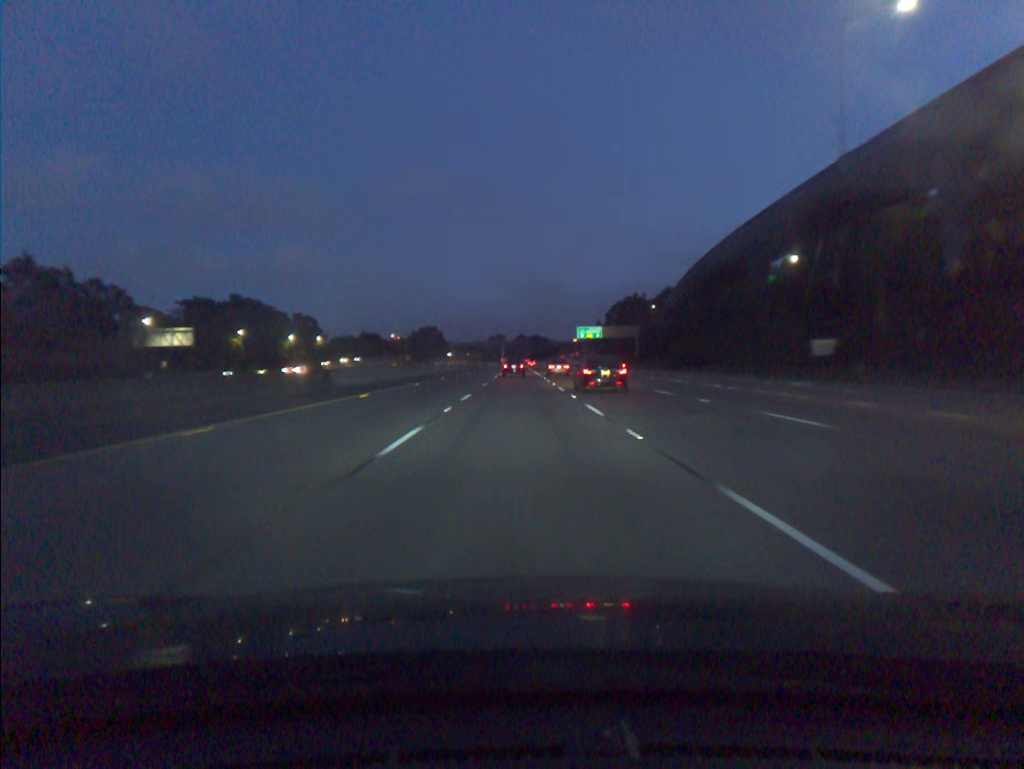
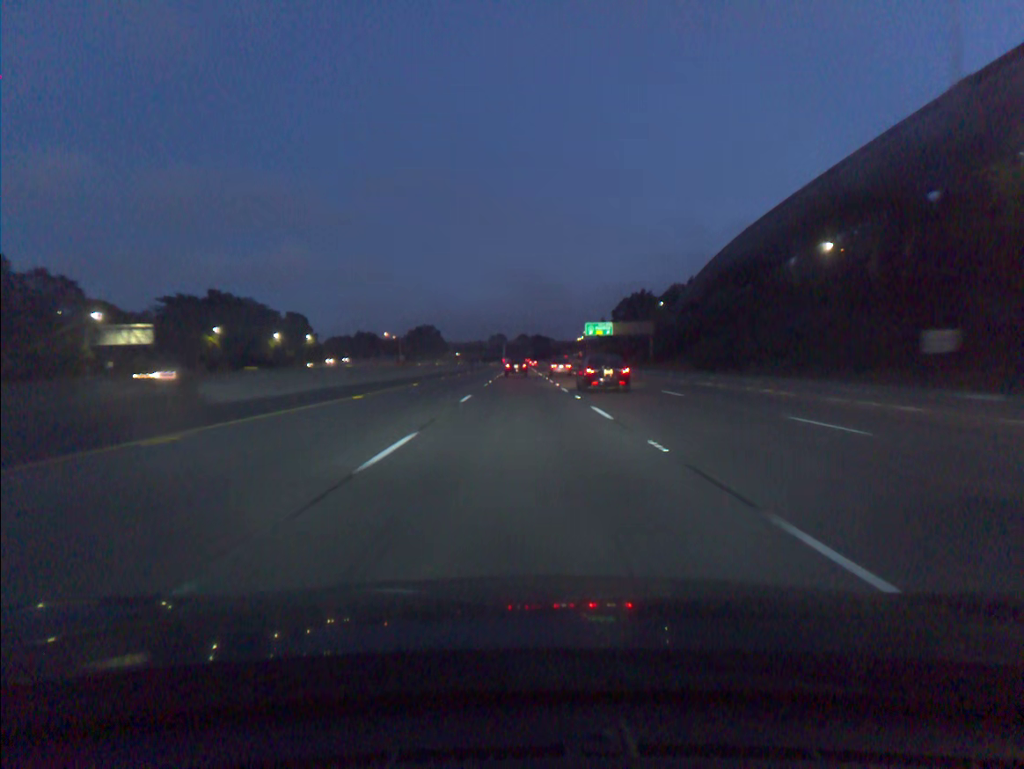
(0.0, +16.0) m; 0°
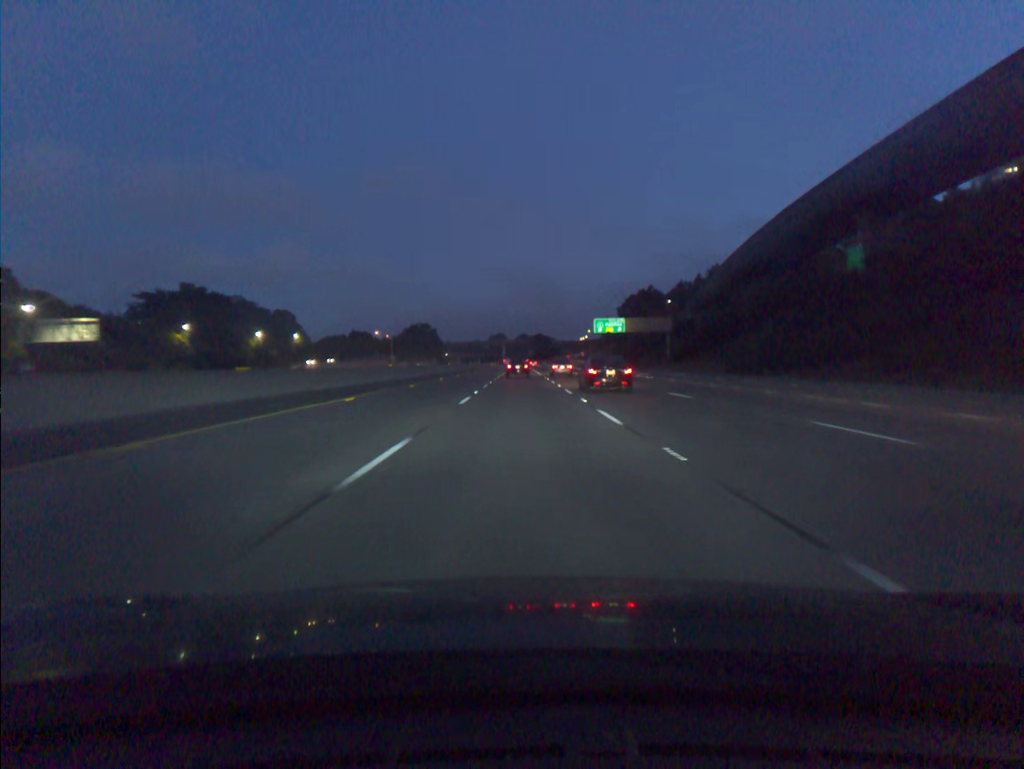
(0.0, +16.0) m; 0°
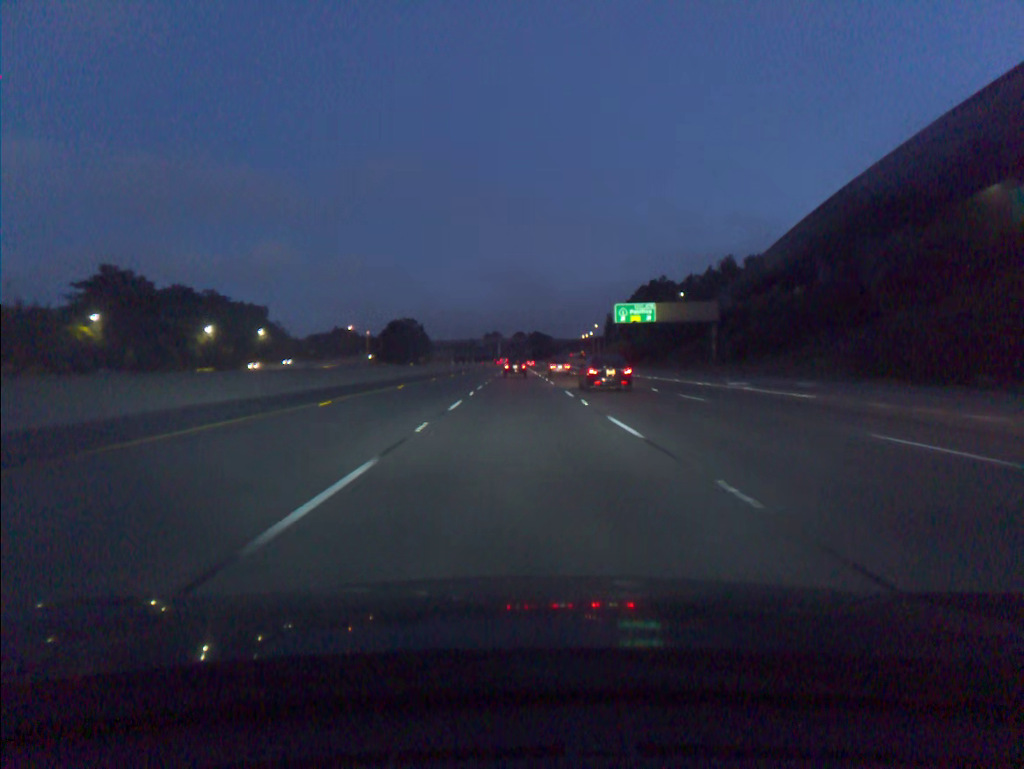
(+0.1, +31.9) m; 0°
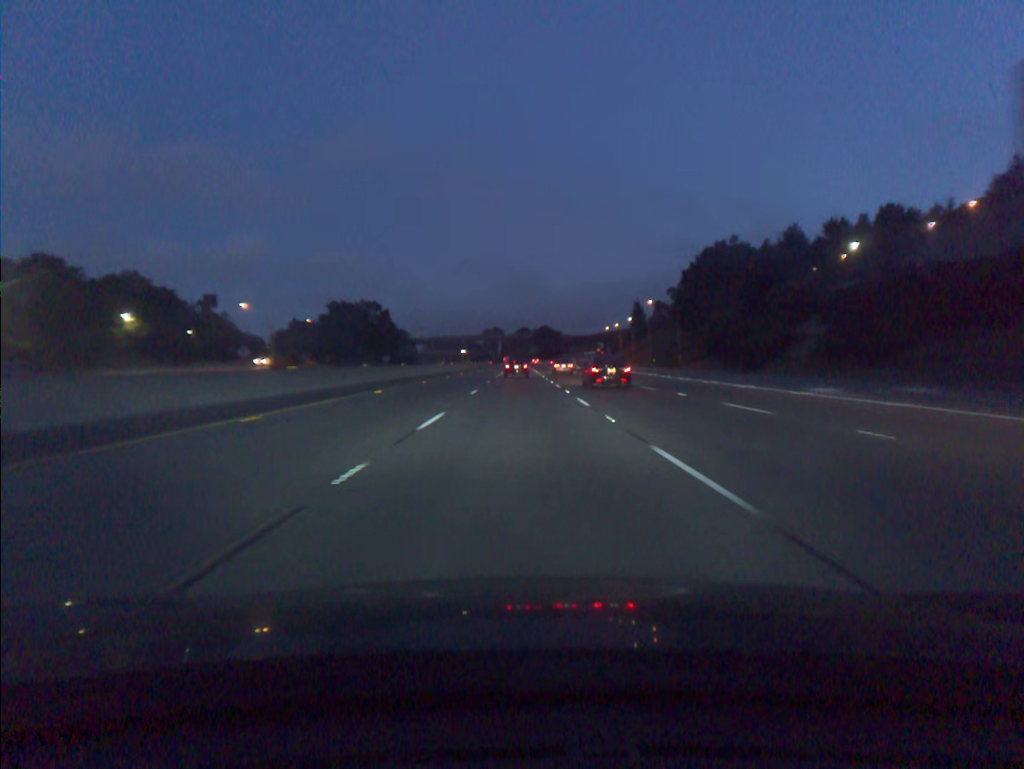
(-0.1, +78.9) m; 0°
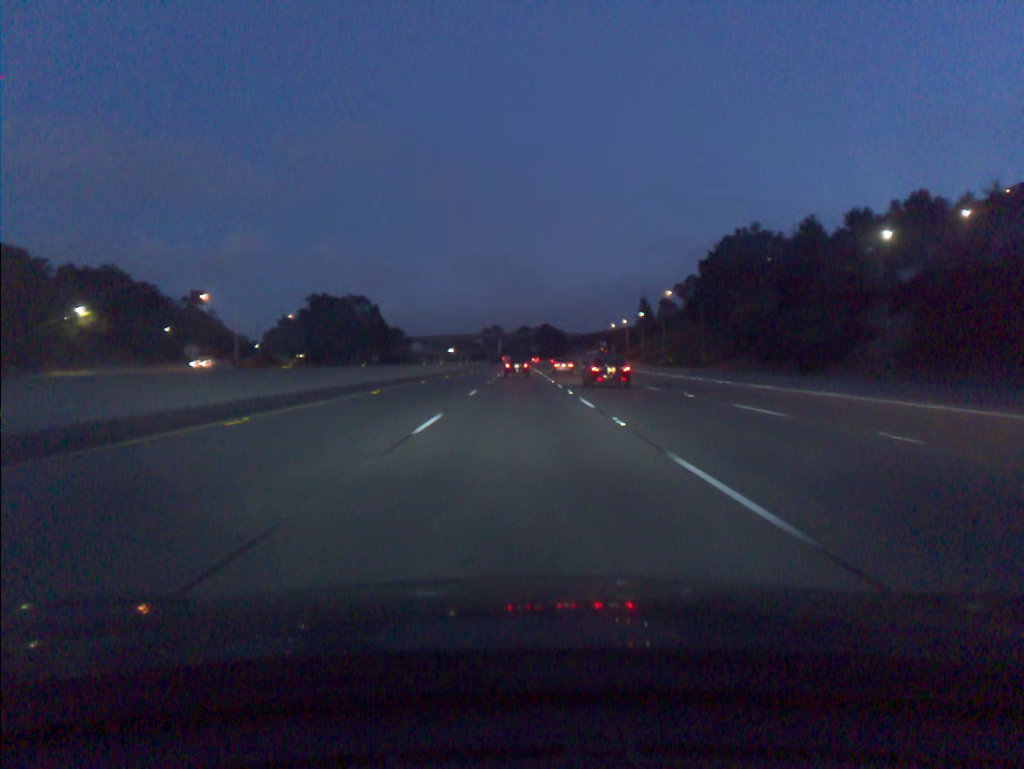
(0.0, +15.6) m; 0°
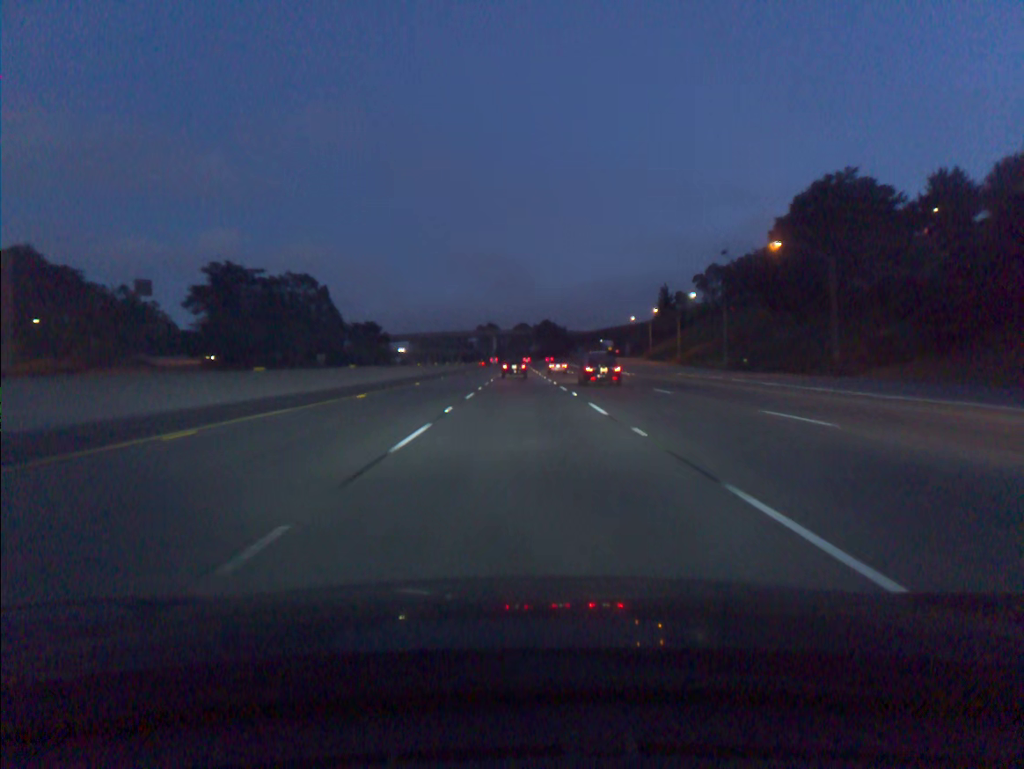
(0.0, +46.3) m; 0°
